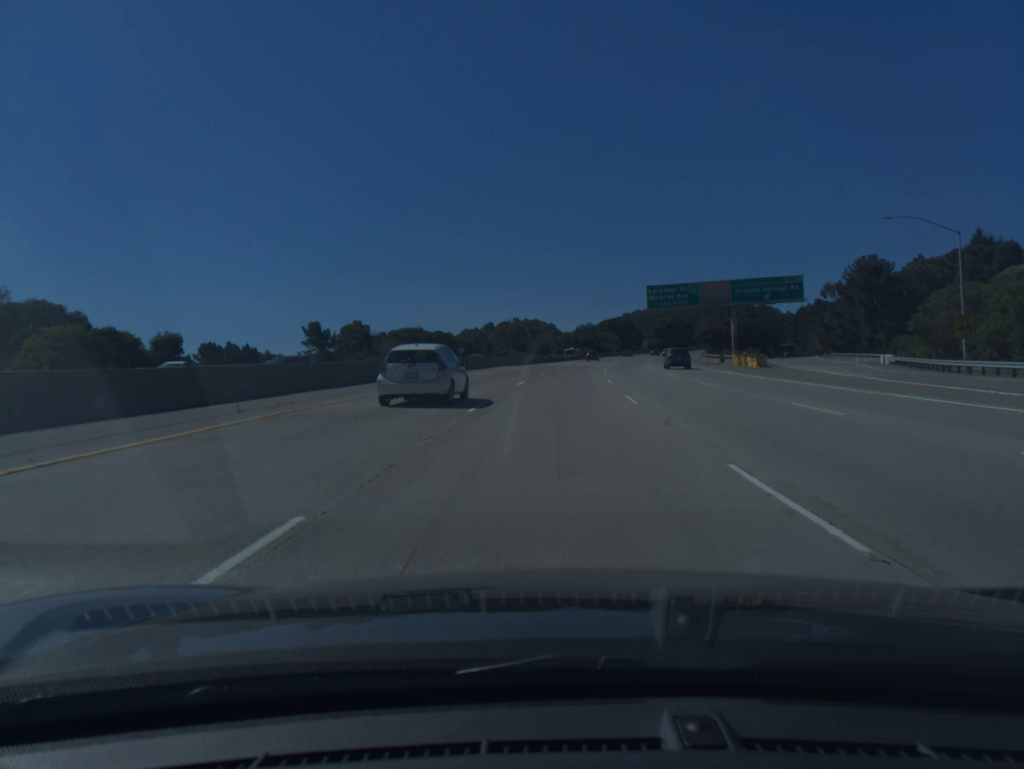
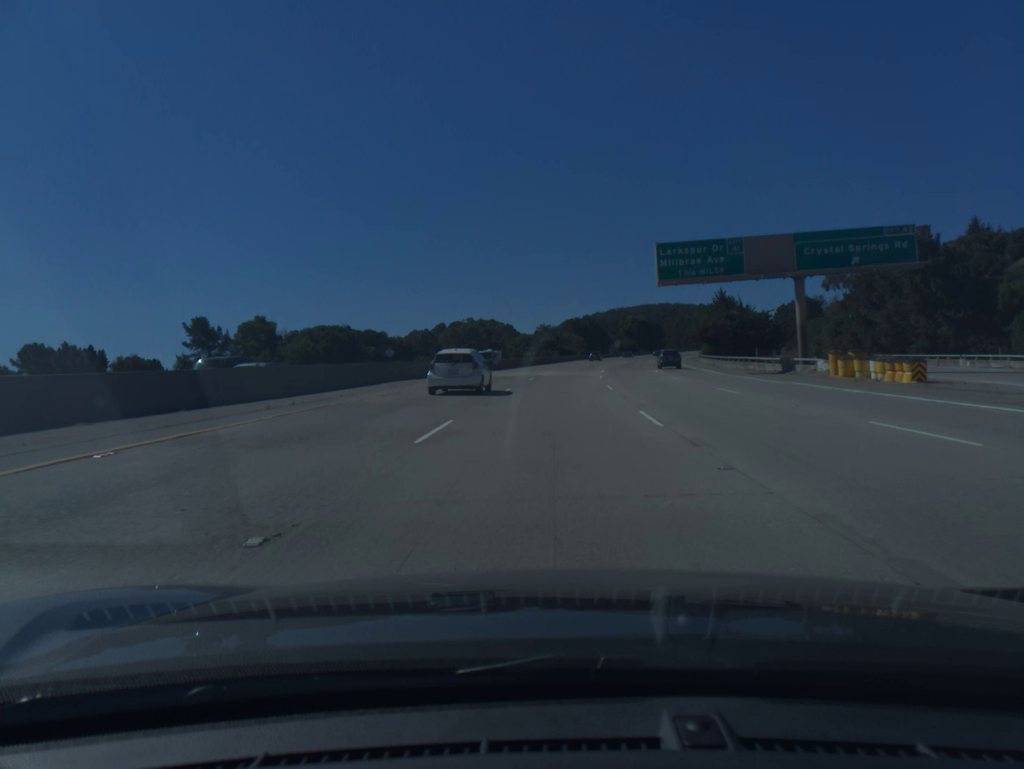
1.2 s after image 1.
(+0.9, +33.9) m; +3°
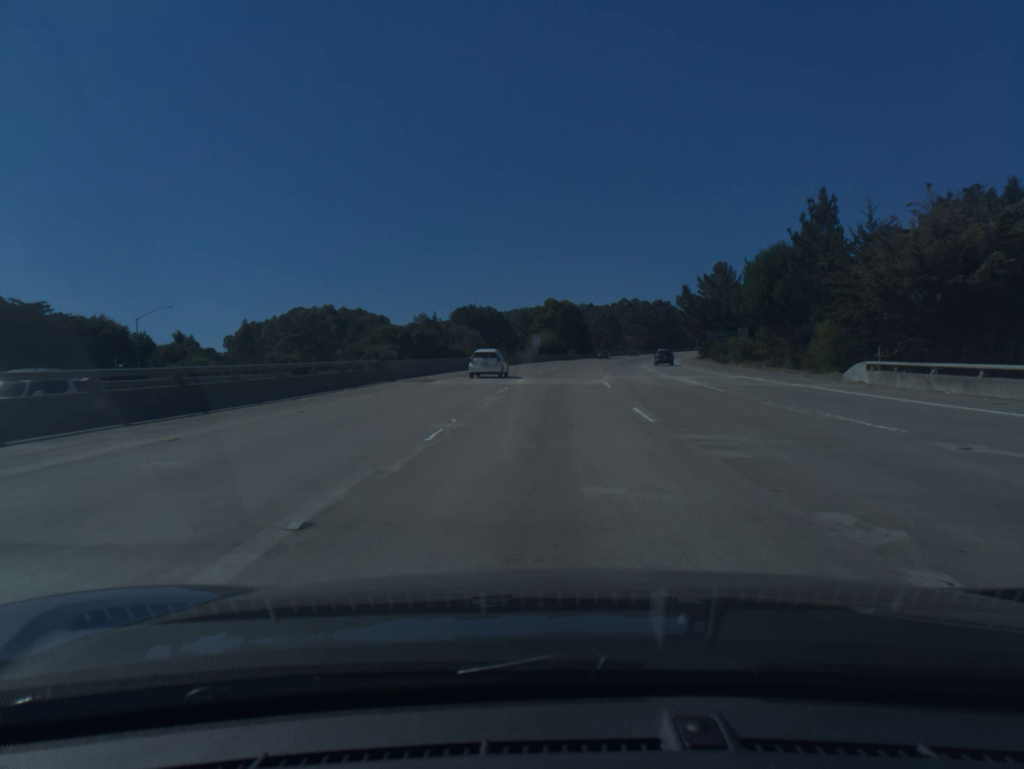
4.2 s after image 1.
(+5.0, +85.0) m; +7°
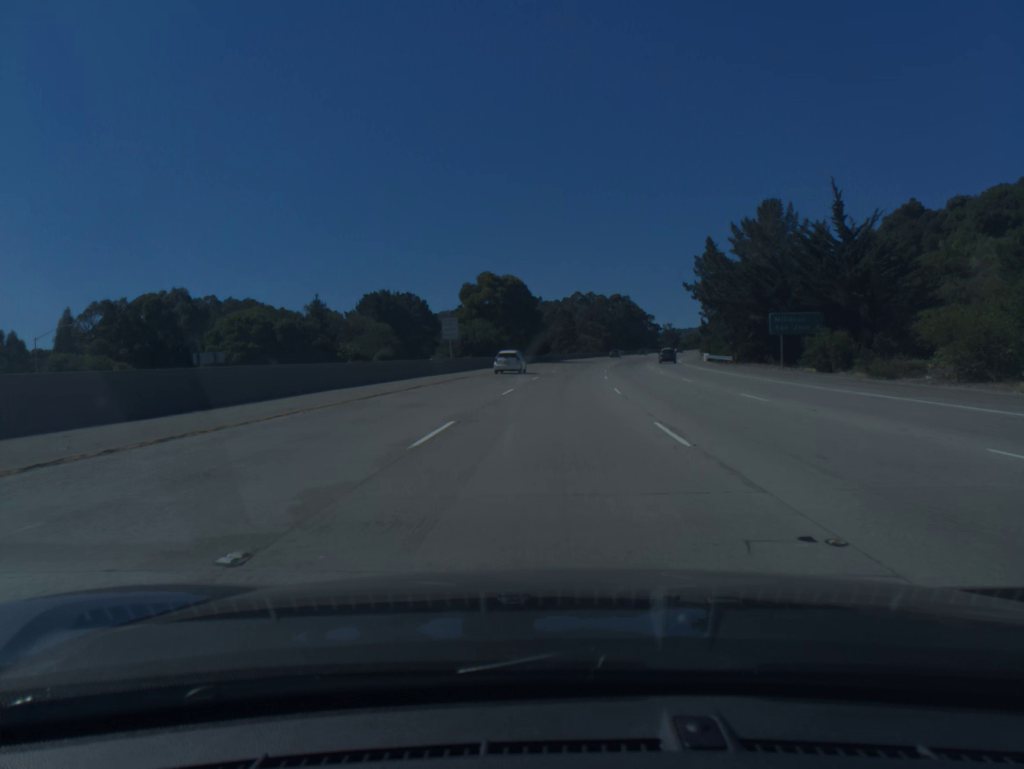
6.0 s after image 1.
(+1.7, +51.3) m; +4°
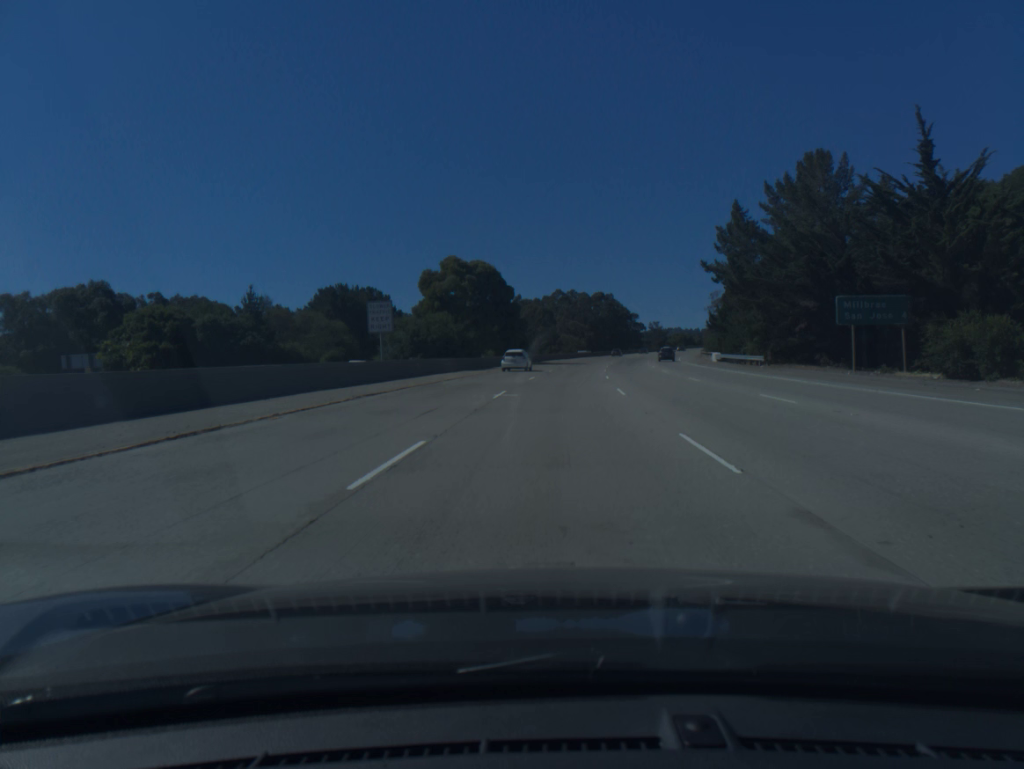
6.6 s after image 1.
(+0.2, +17.2) m; +1°
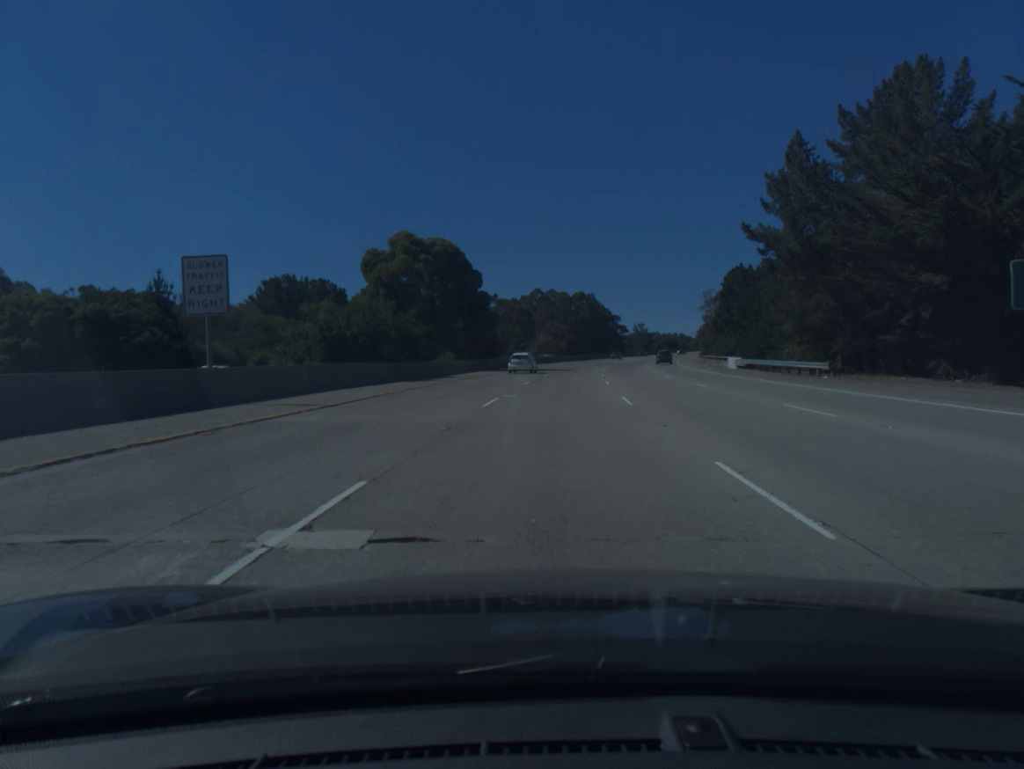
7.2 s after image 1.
(+0.2, +17.2) m; +2°
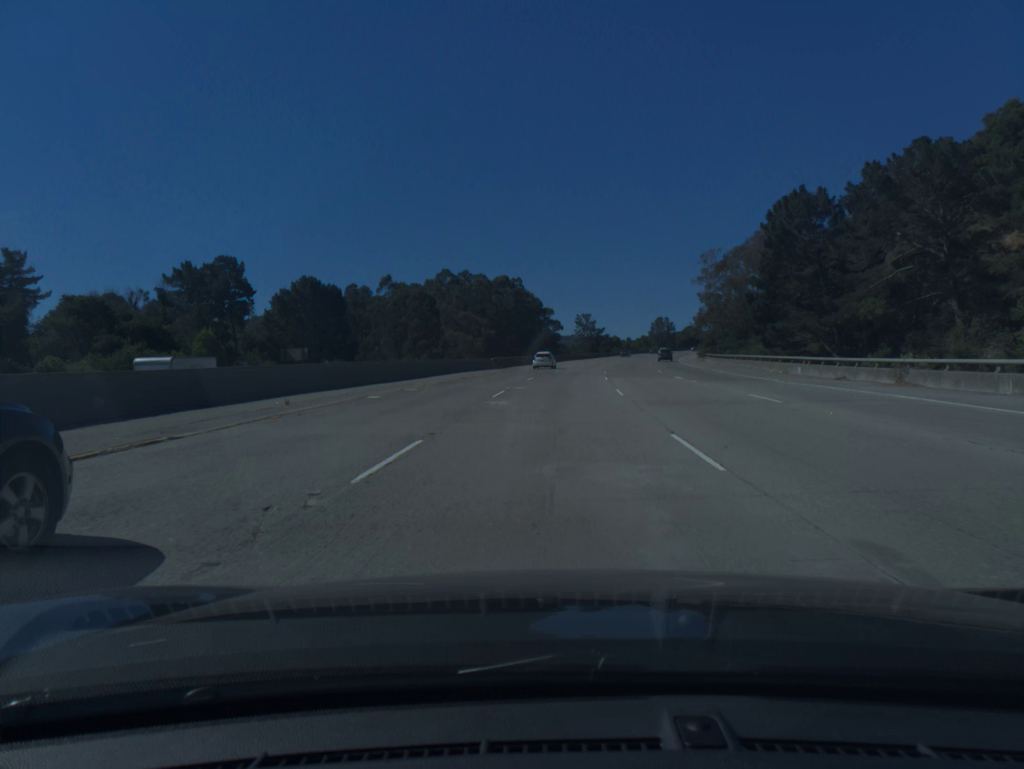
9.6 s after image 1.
(+3.6, +68.9) m; +5°
